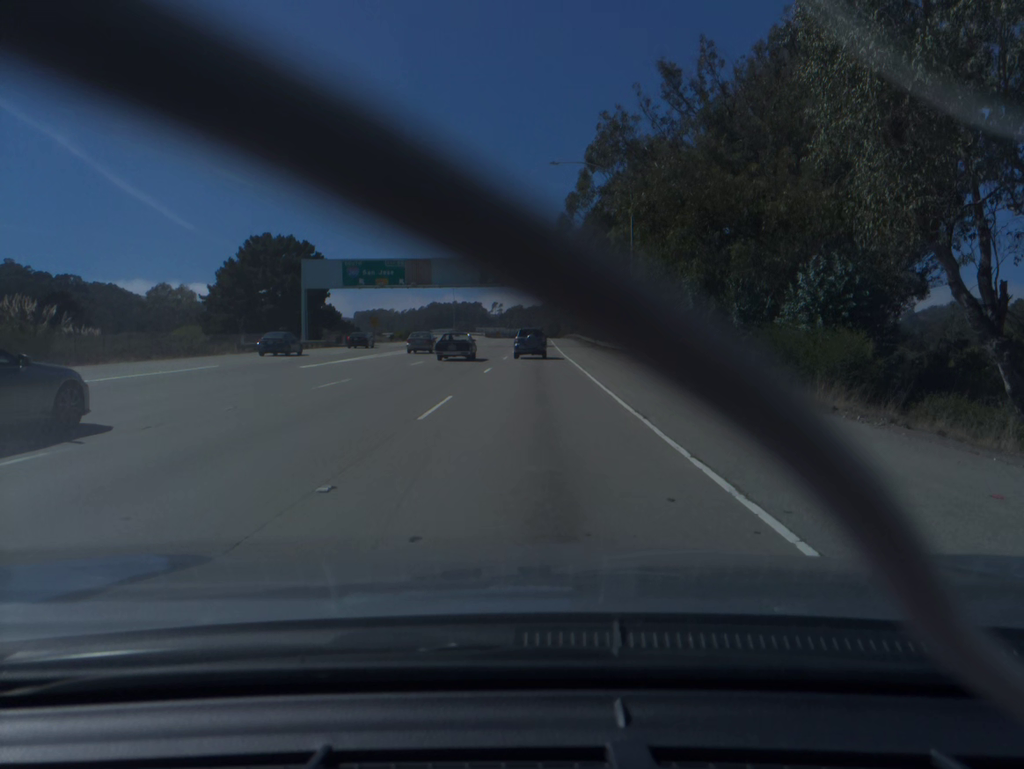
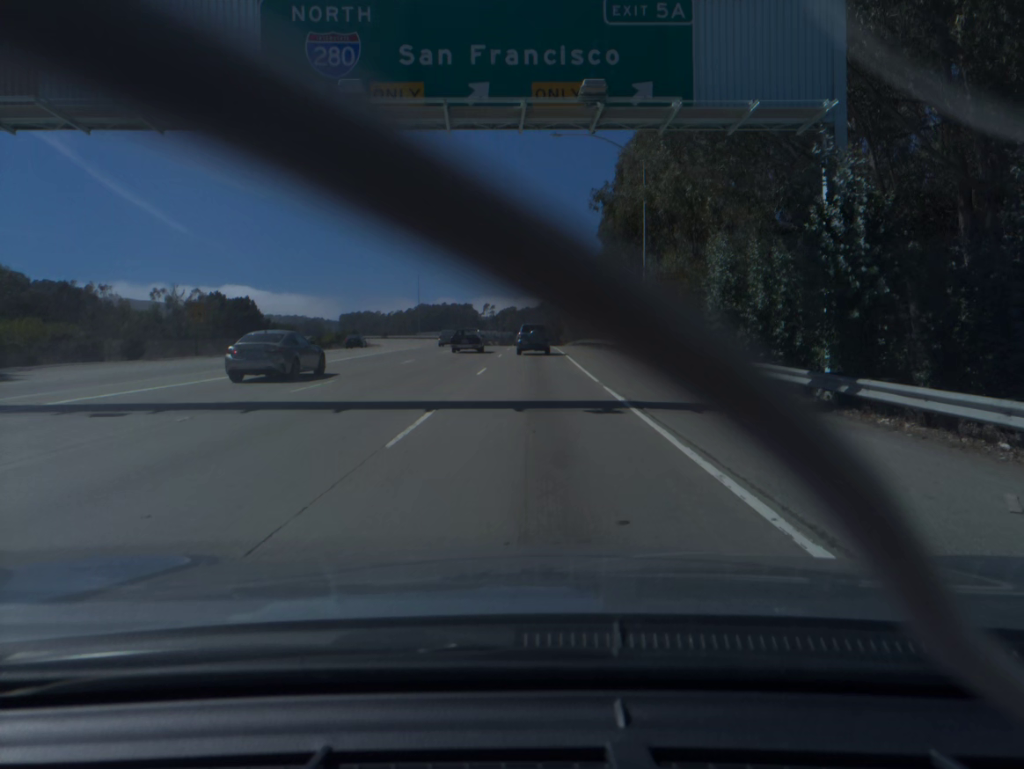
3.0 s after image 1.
(+0.4, +60.0) m; +1°
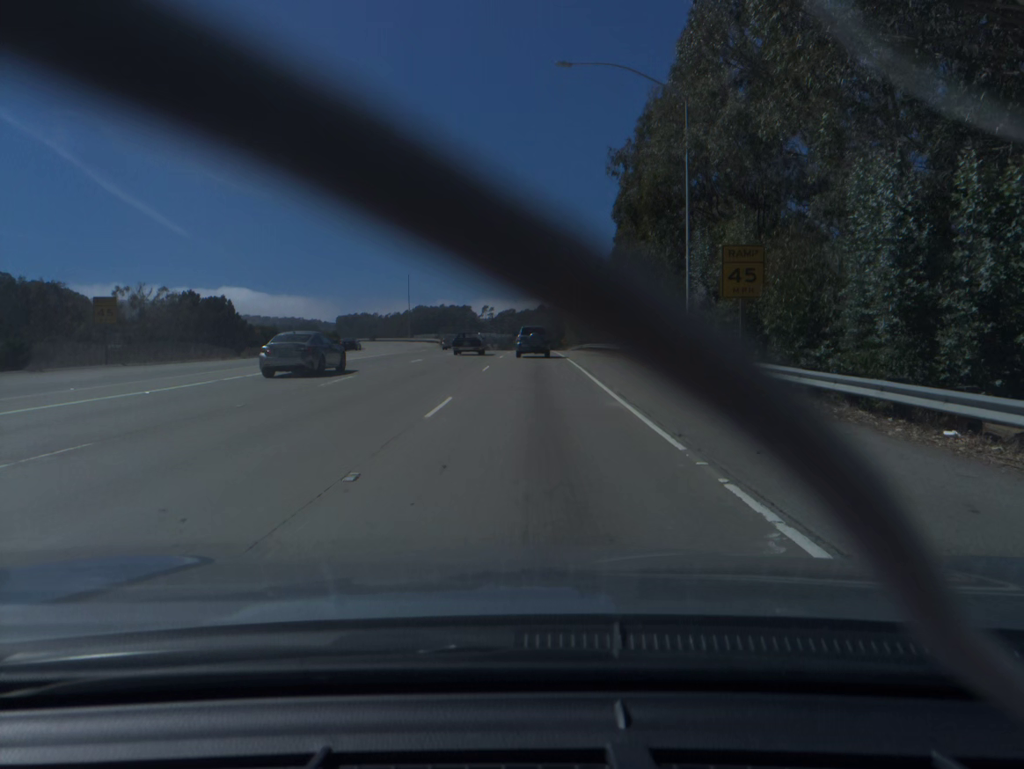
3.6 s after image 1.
(0.0, +11.9) m; 0°
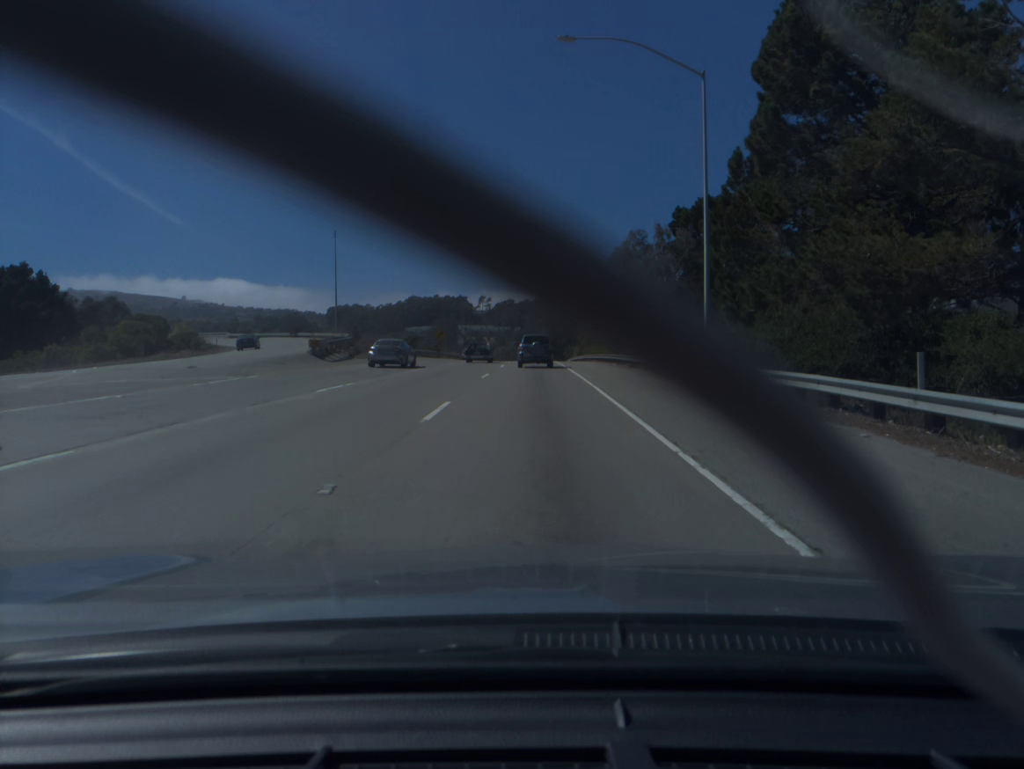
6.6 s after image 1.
(-0.1, +58.3) m; 0°
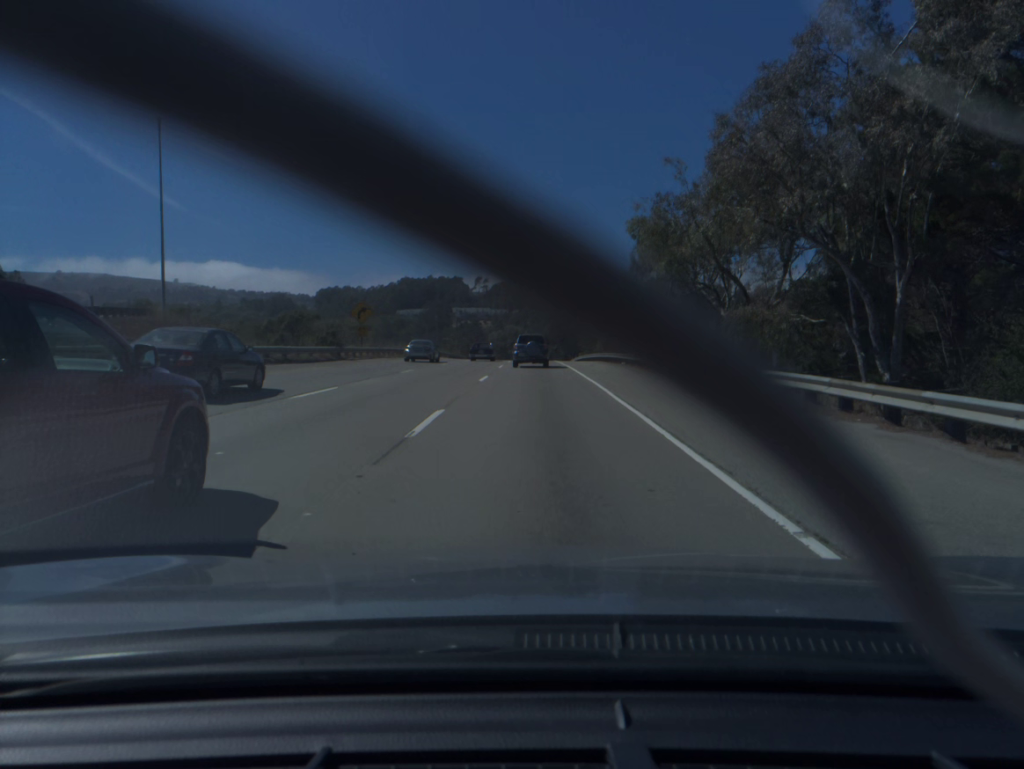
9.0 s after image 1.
(0.0, +46.0) m; 0°
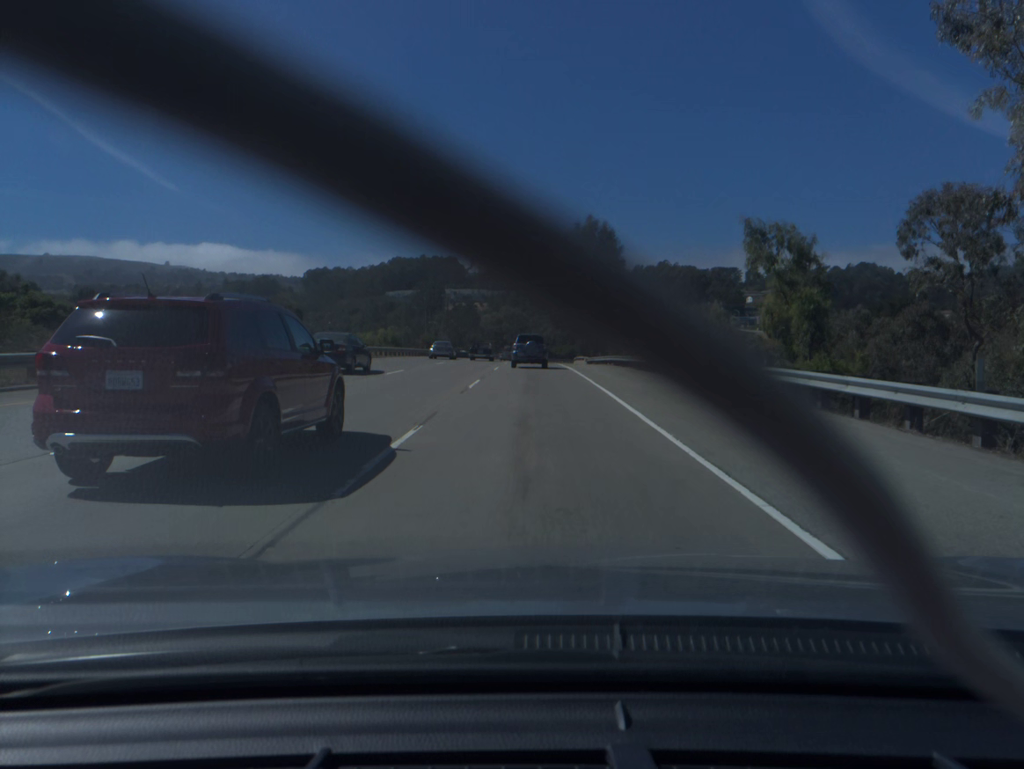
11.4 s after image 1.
(0.0, +46.3) m; 0°
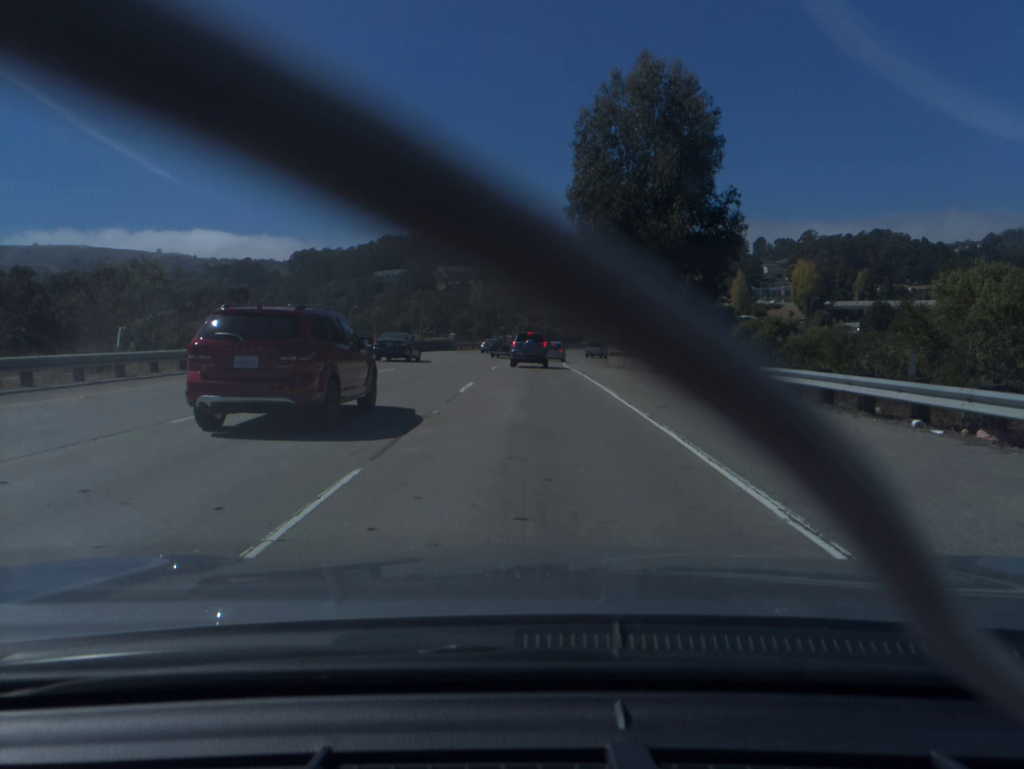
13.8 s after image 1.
(0.0, +46.2) m; 0°
